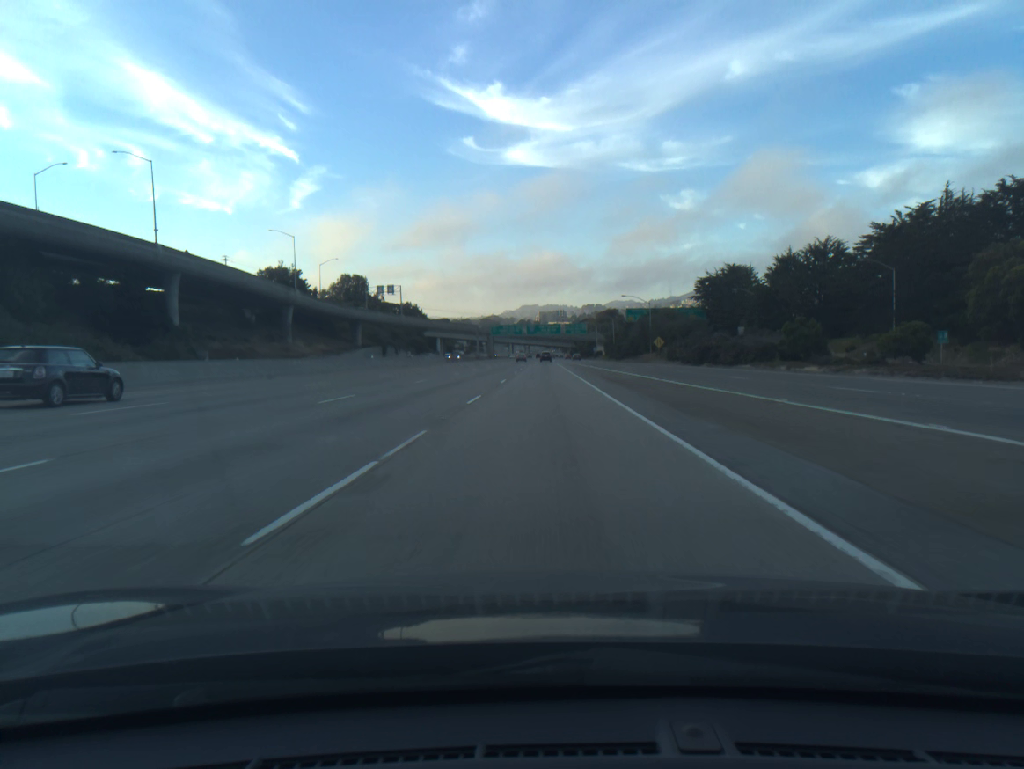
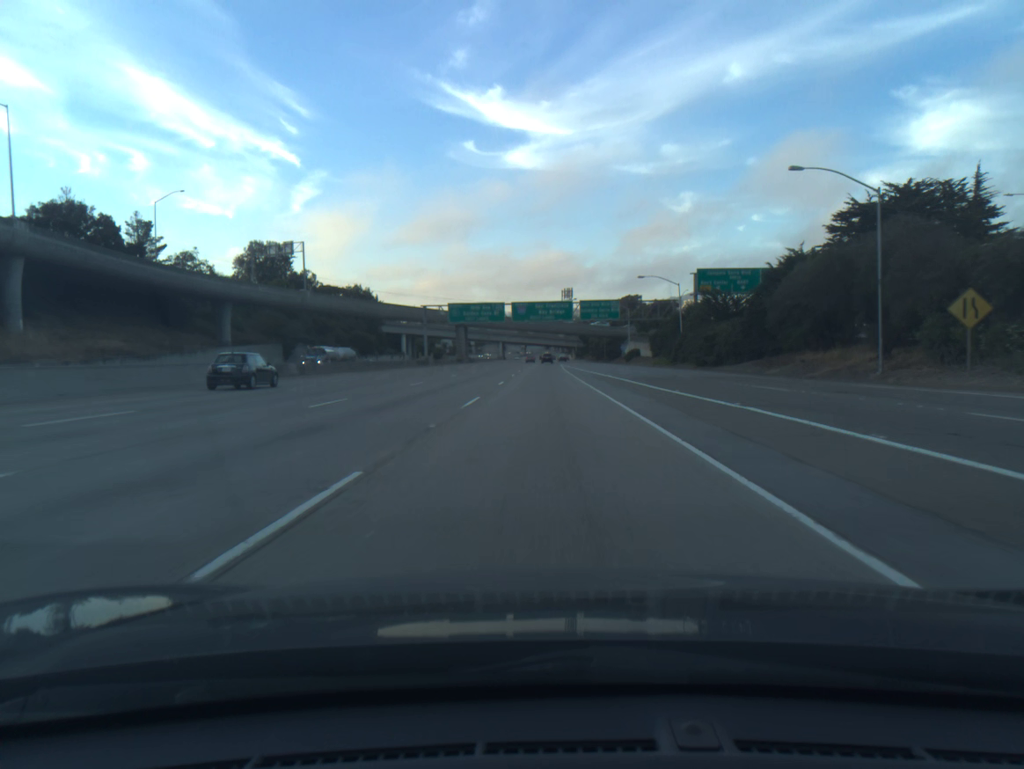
(+0.2, +86.1) m; 0°
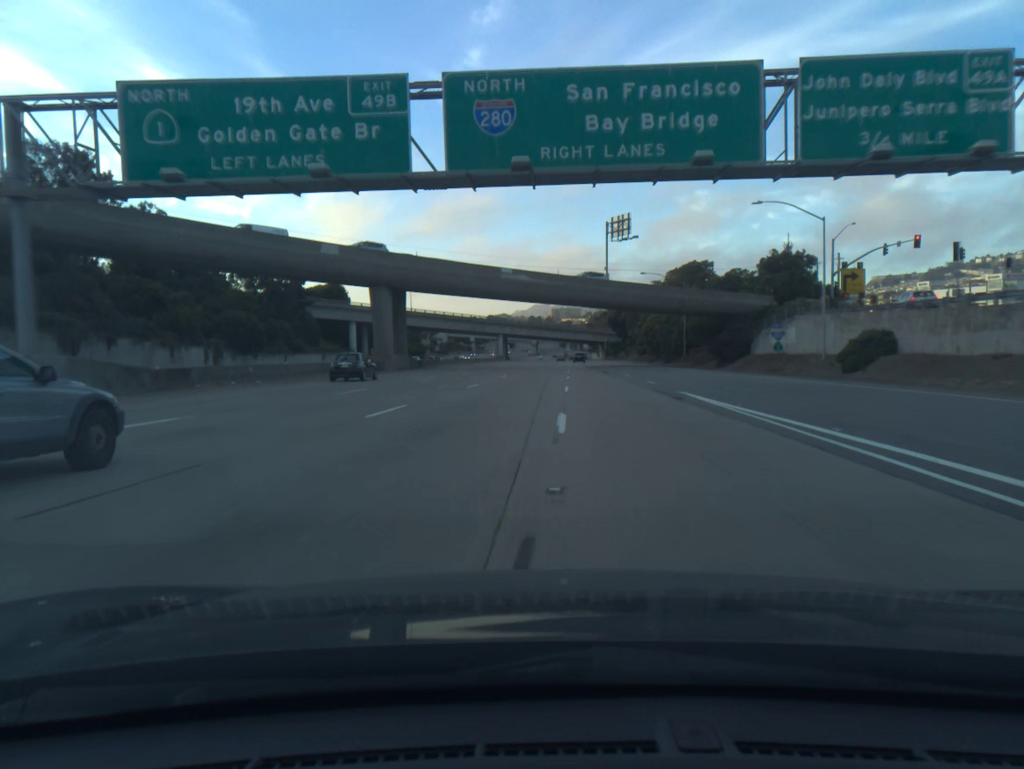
(-1.3, +88.4) m; -1°
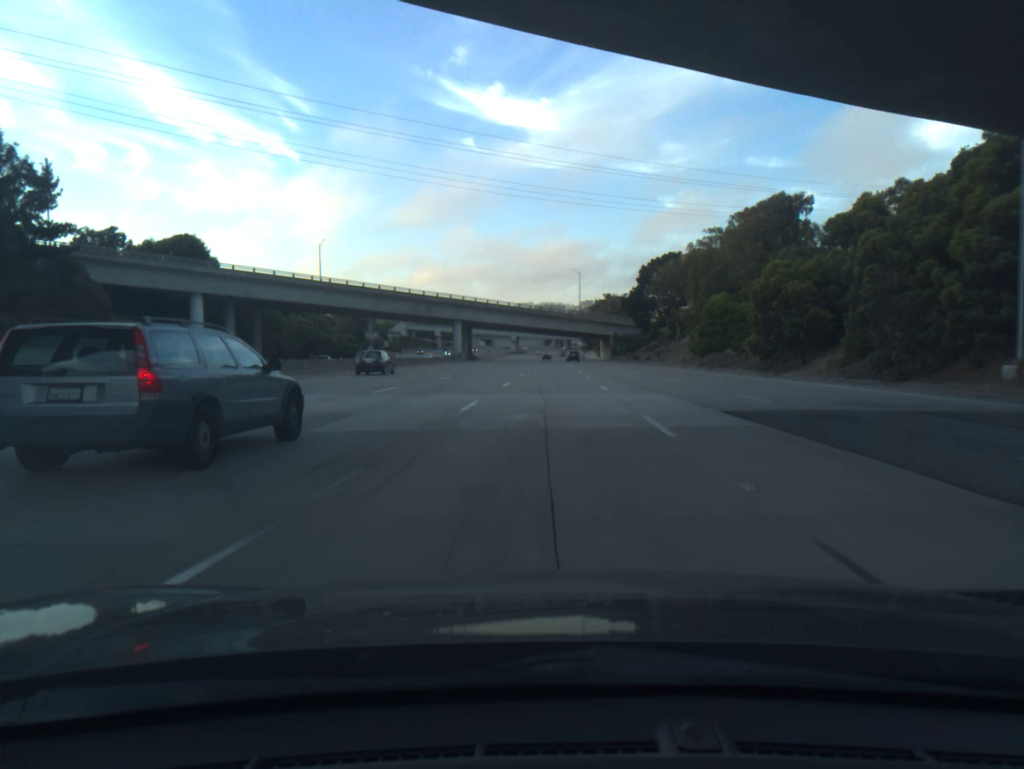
(+0.8, +72.2) m; +1°
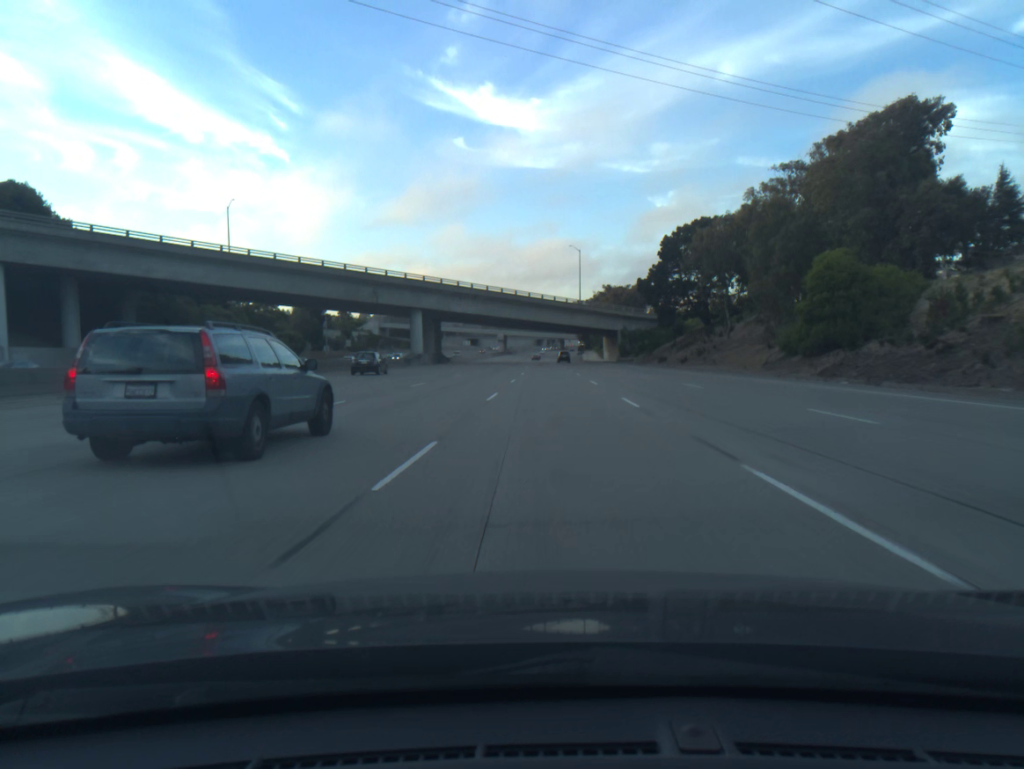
(+0.3, +36.2) m; +1°
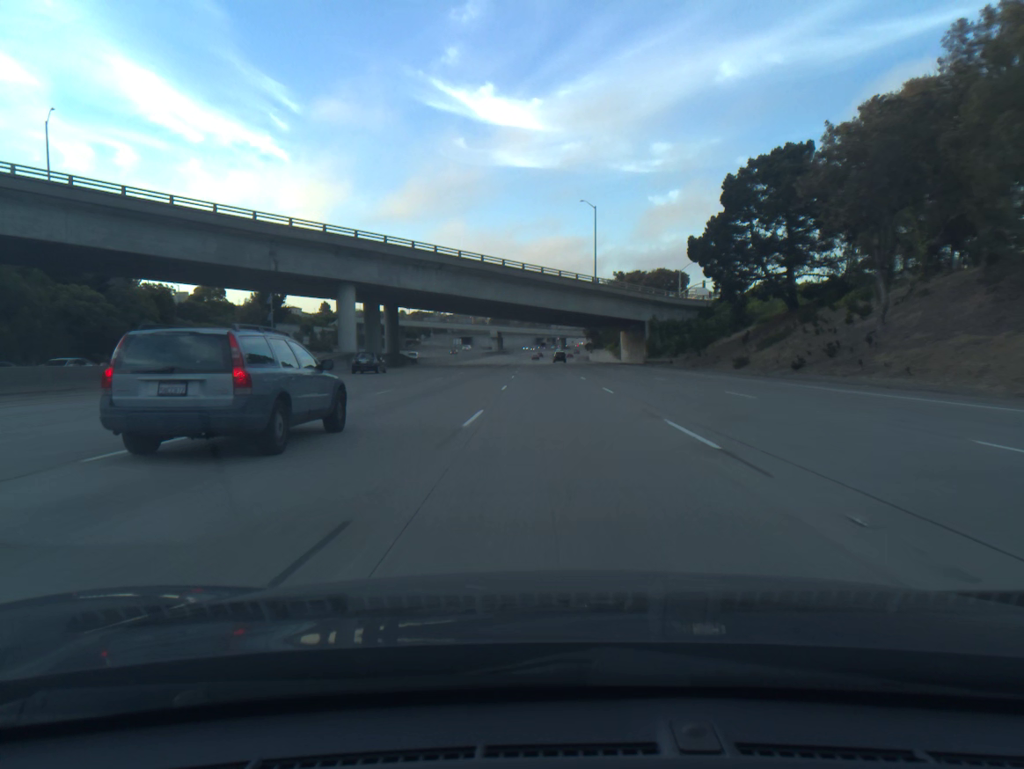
(0.0, +36.5) m; 0°
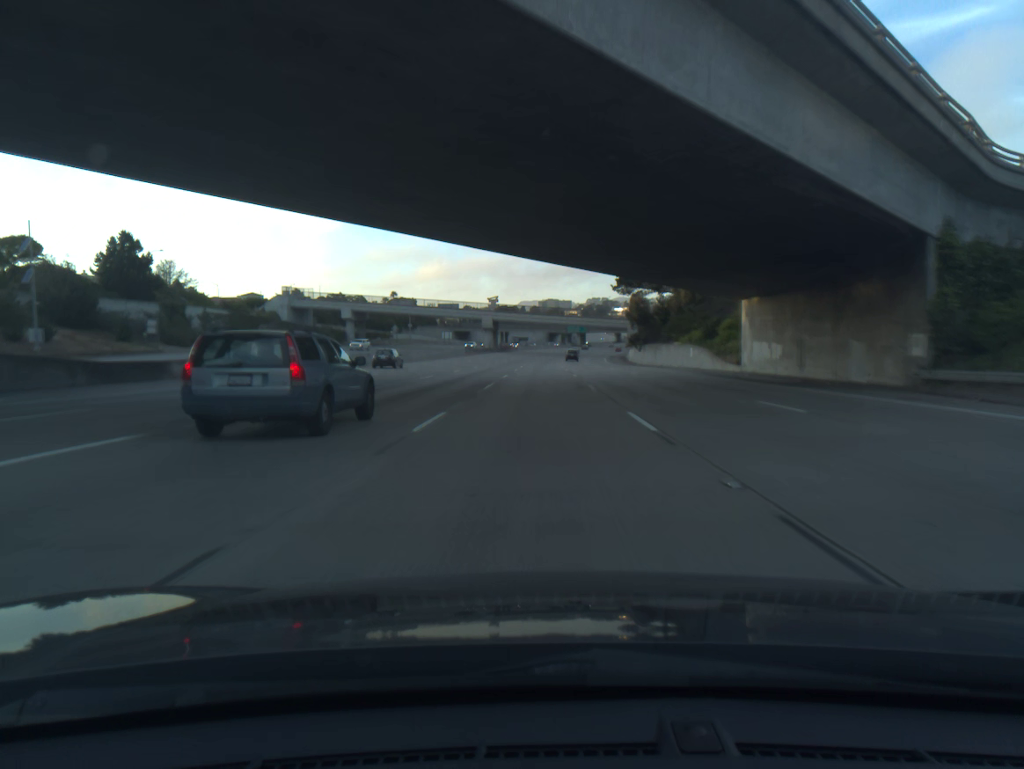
(-0.1, +72.3) m; -1°
